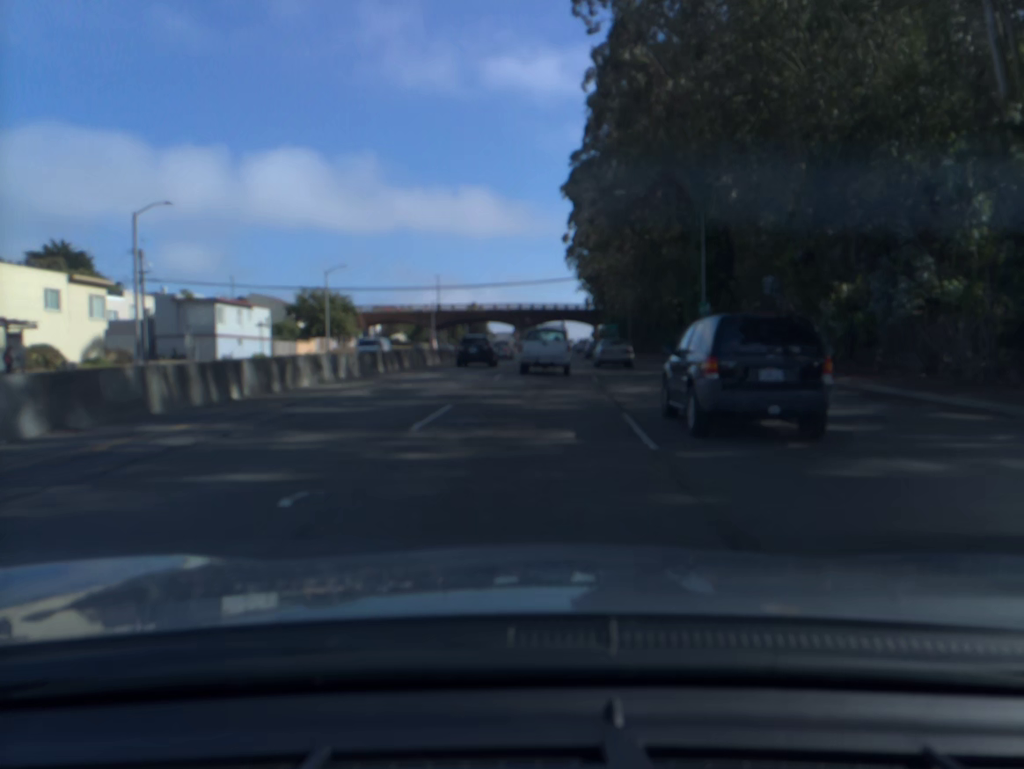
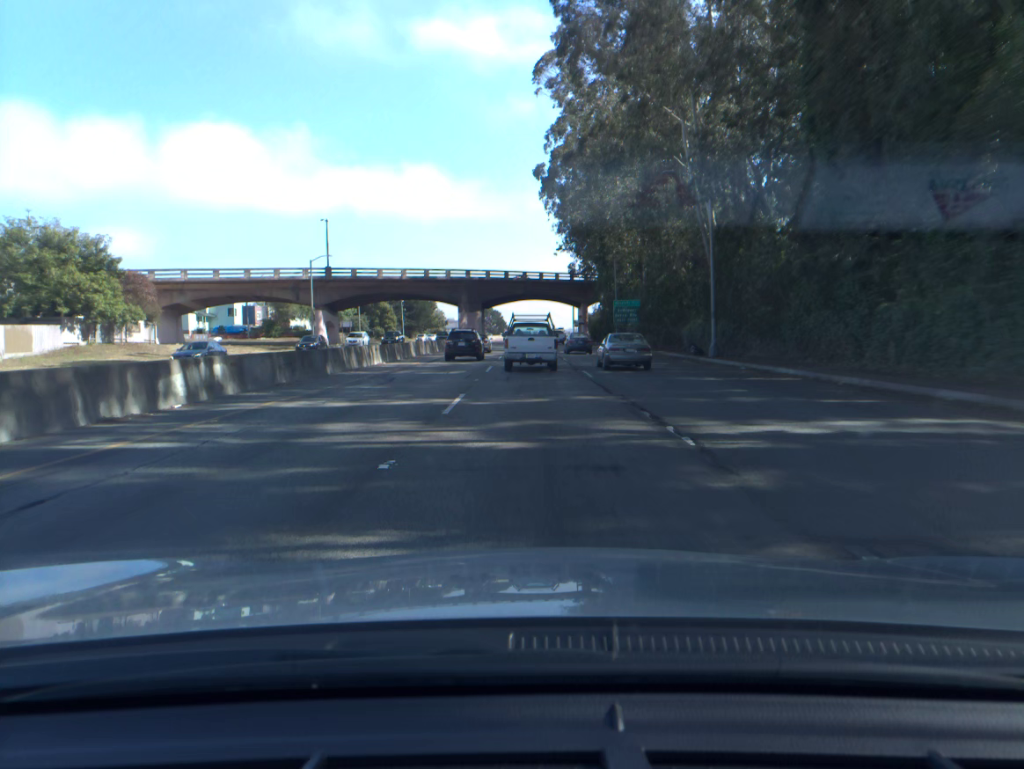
(+1.8, +57.3) m; +3°
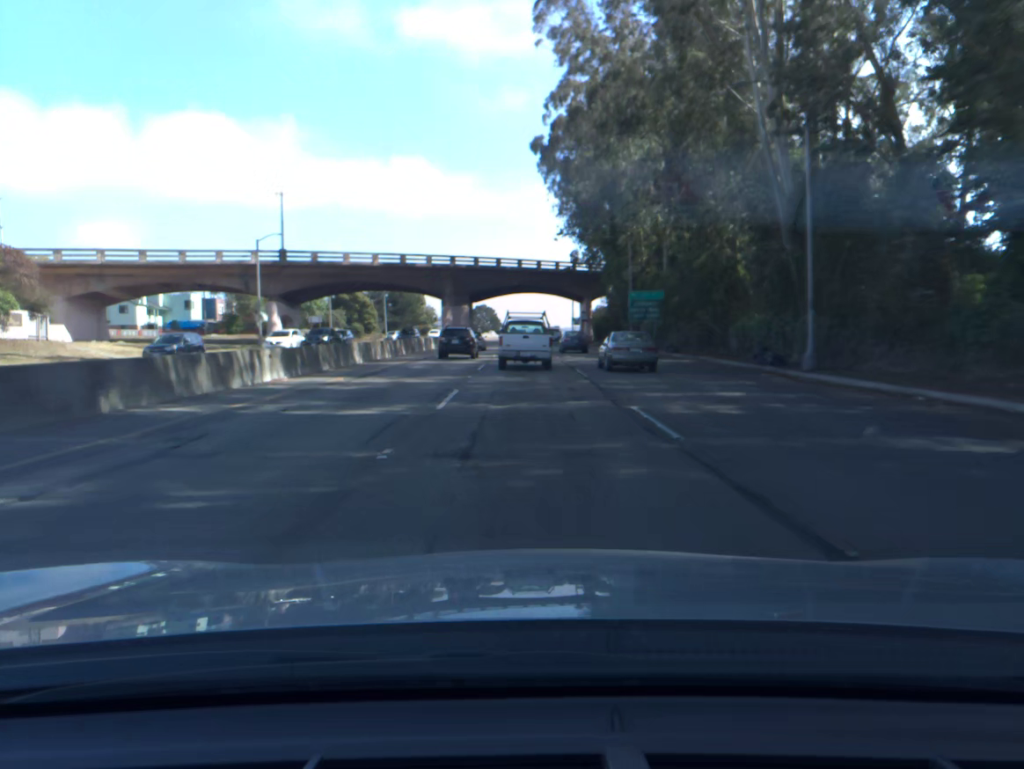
(0.0, +14.5) m; 0°
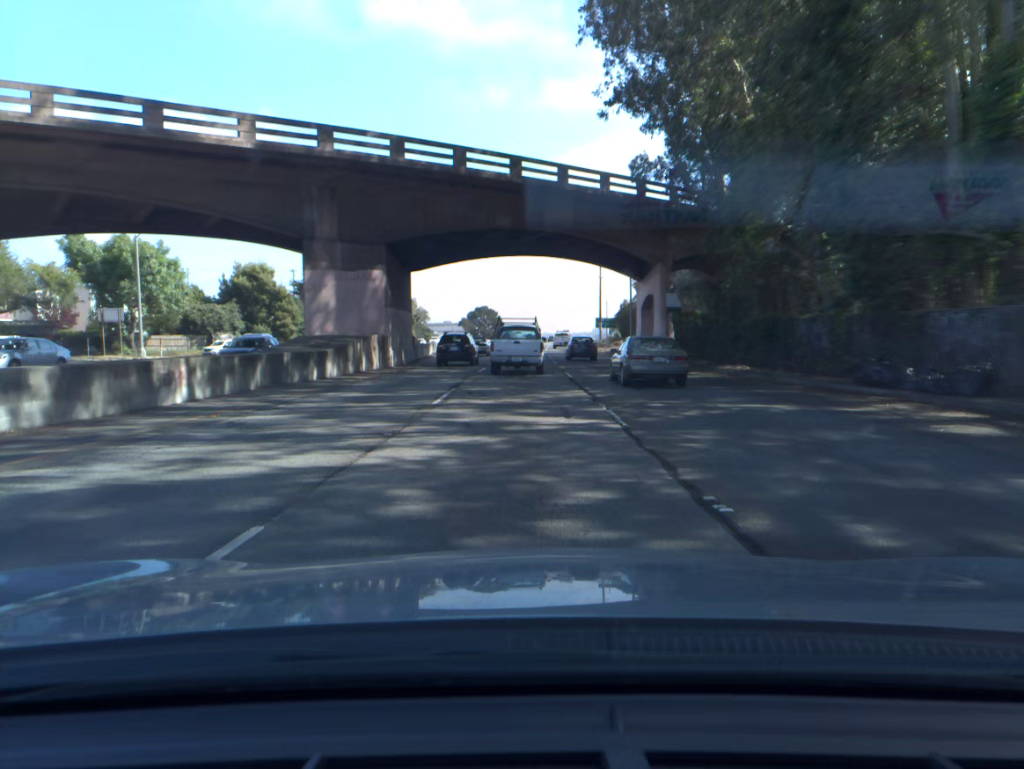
(0.0, +56.8) m; -1°
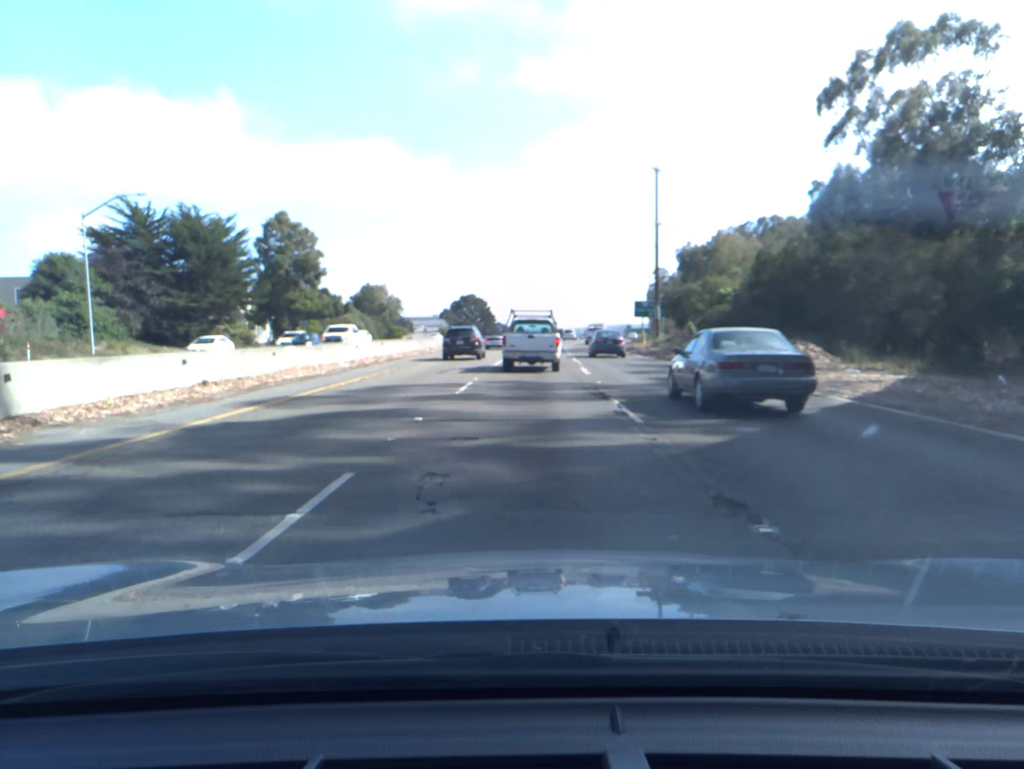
(+0.1, +57.2) m; +1°
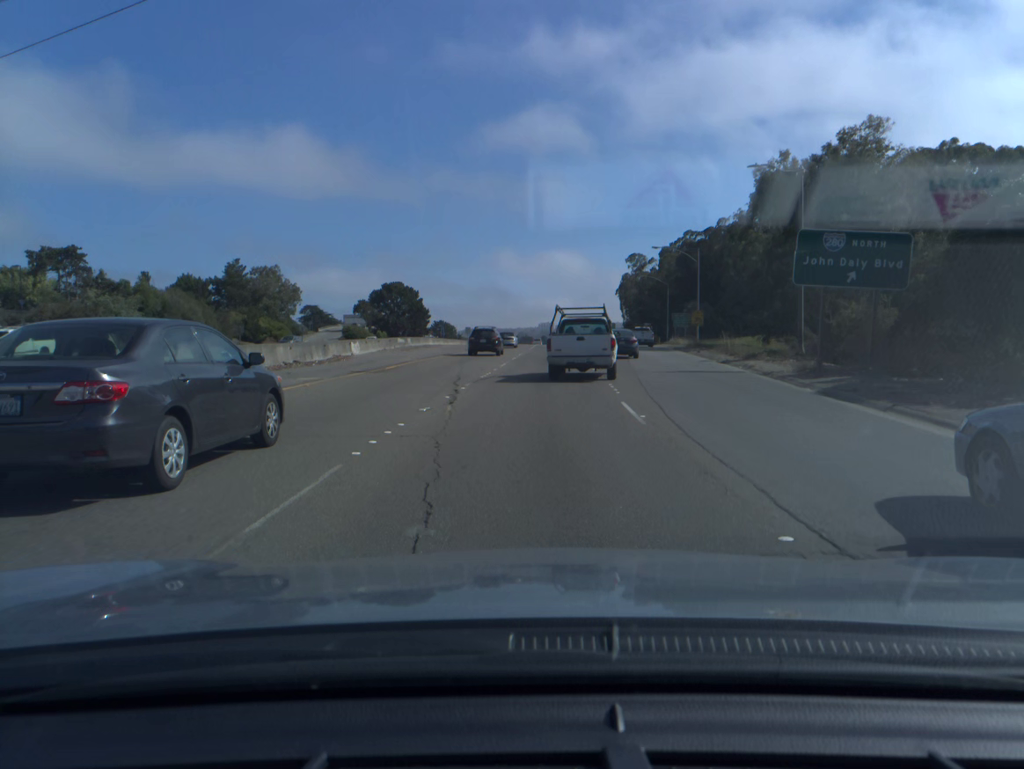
(+1.5, +69.2) m; +3°
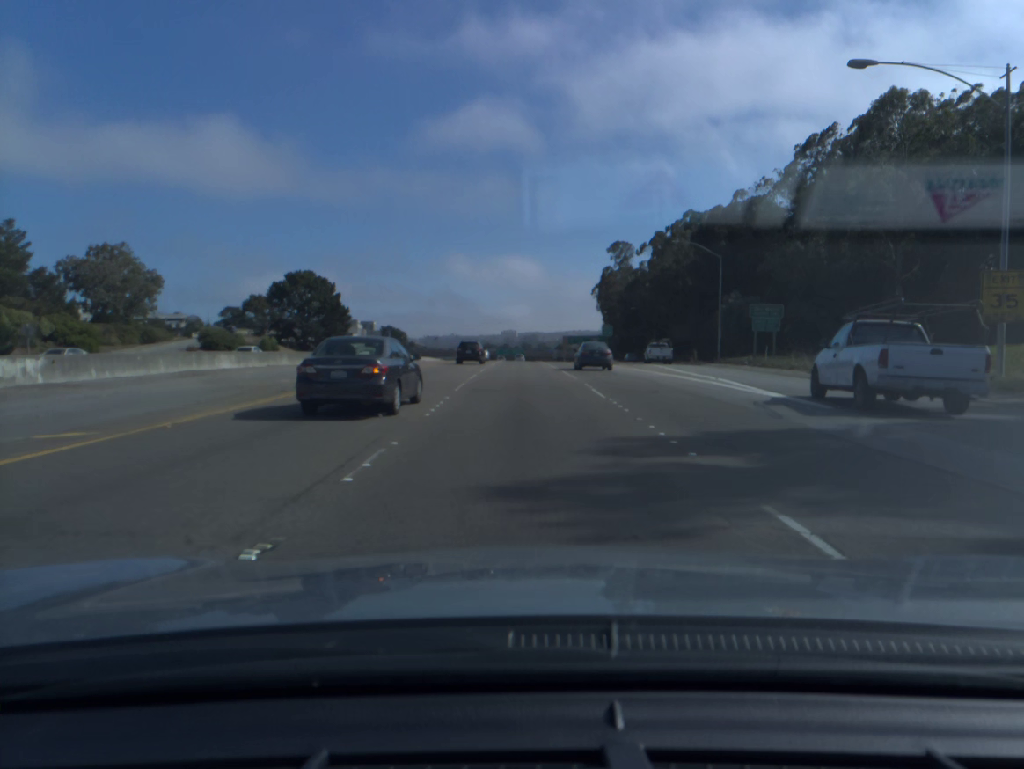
(+1.8, +55.6) m; +3°
